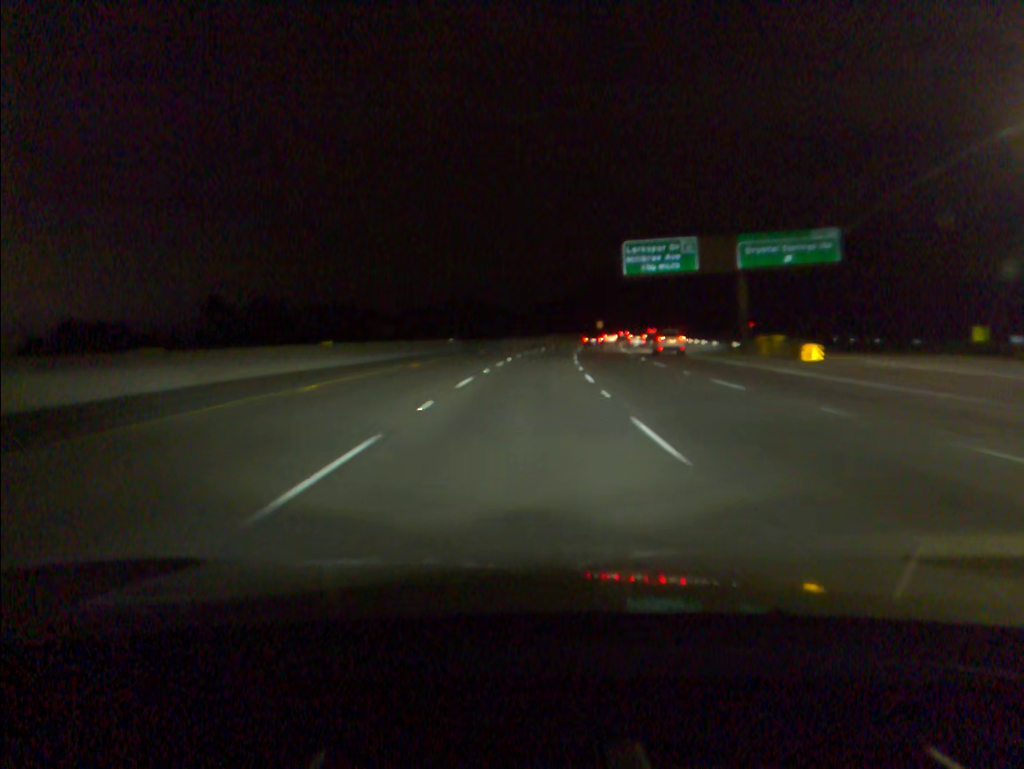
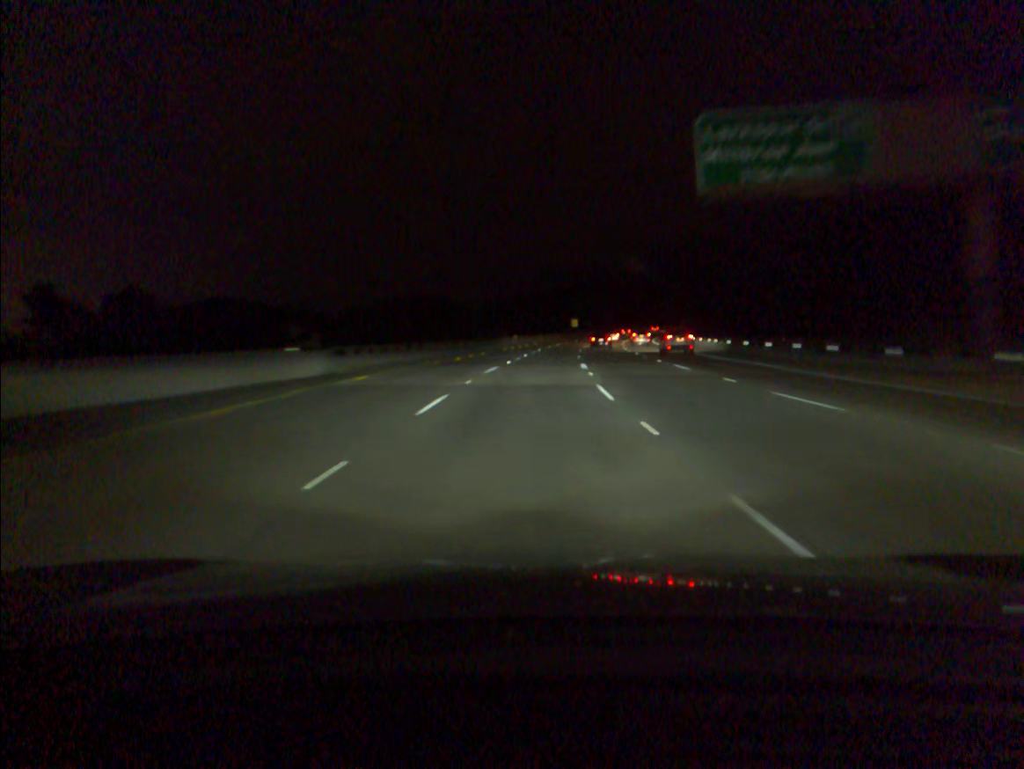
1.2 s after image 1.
(+0.8, +35.0) m; +3°
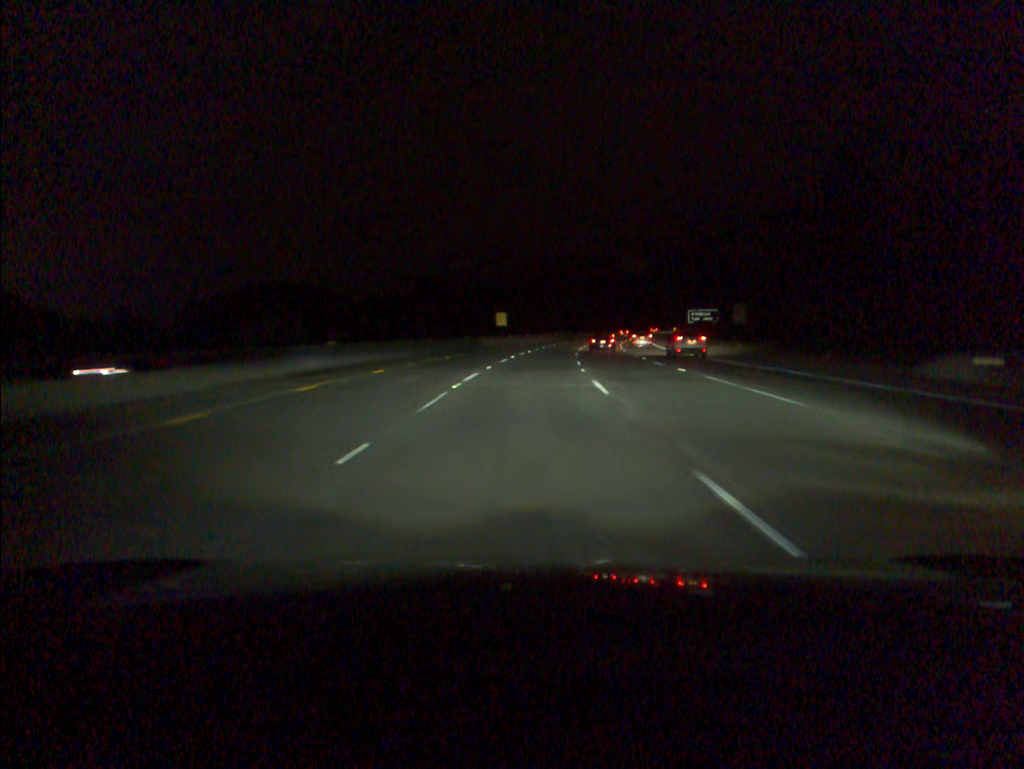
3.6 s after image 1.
(+3.7, +70.3) m; +6°
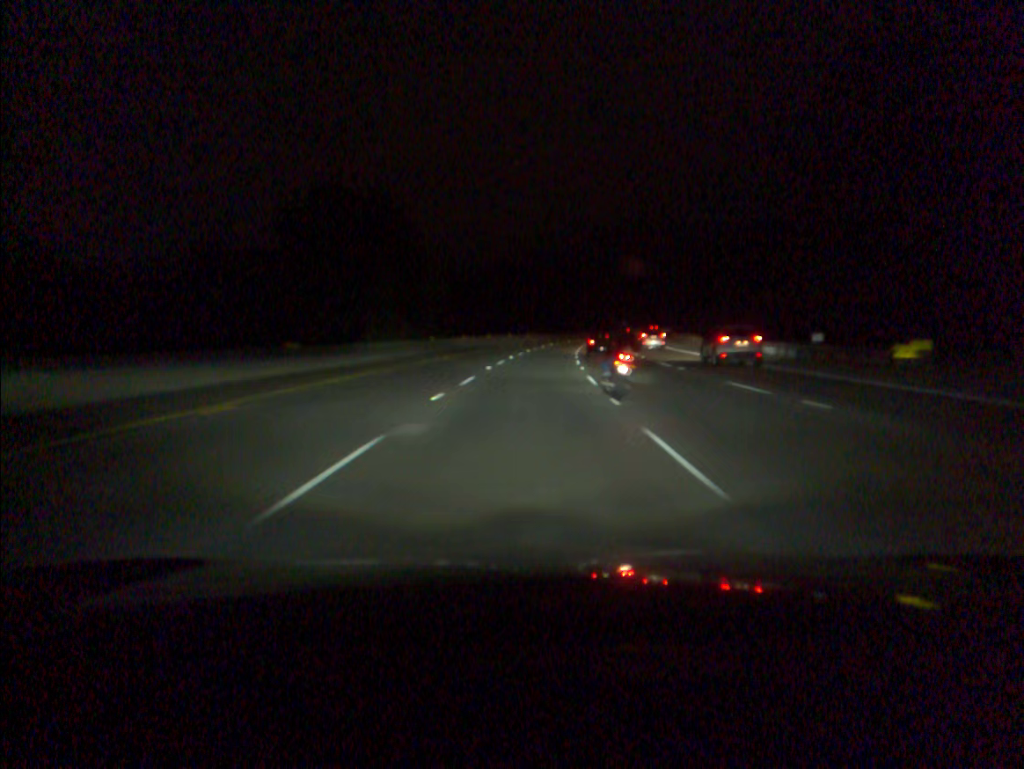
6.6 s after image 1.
(+5.5, +87.6) m; +7°
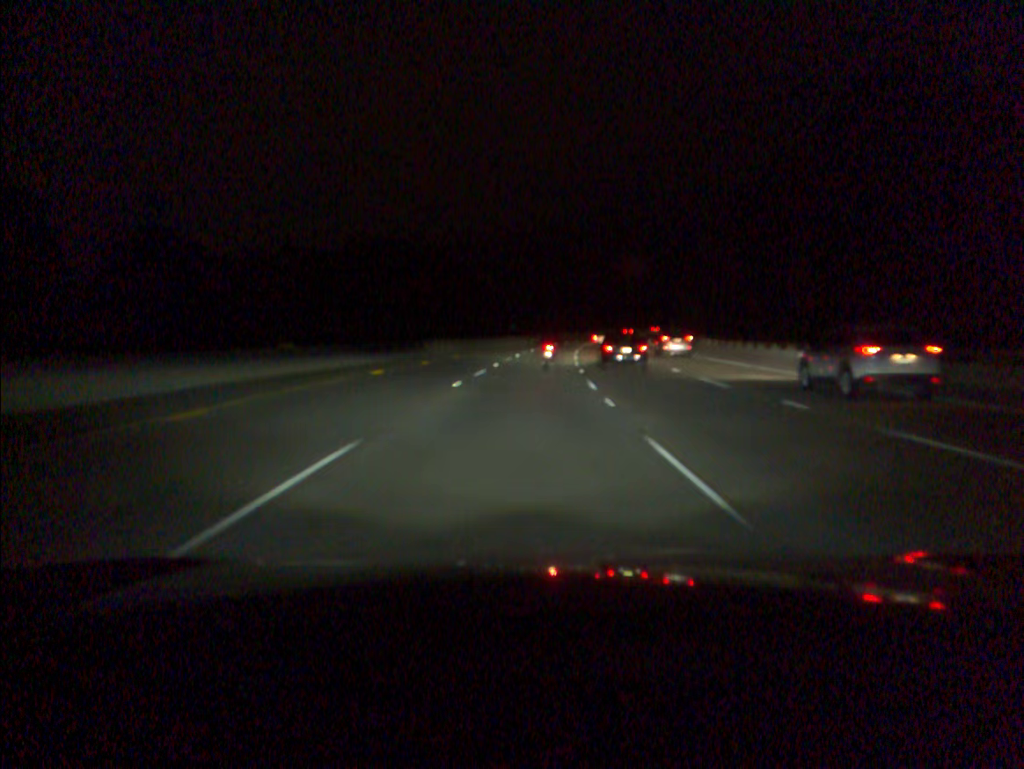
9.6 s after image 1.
(+5.6, +87.5) m; +7°
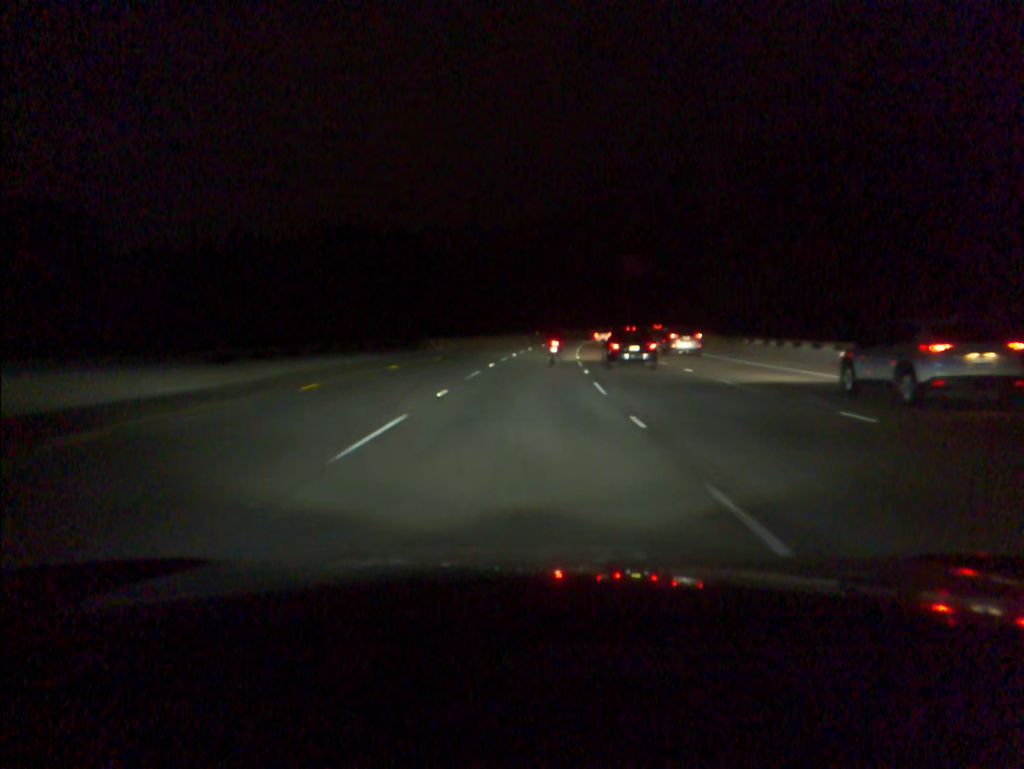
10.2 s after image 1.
(+0.2, +17.5) m; +1°
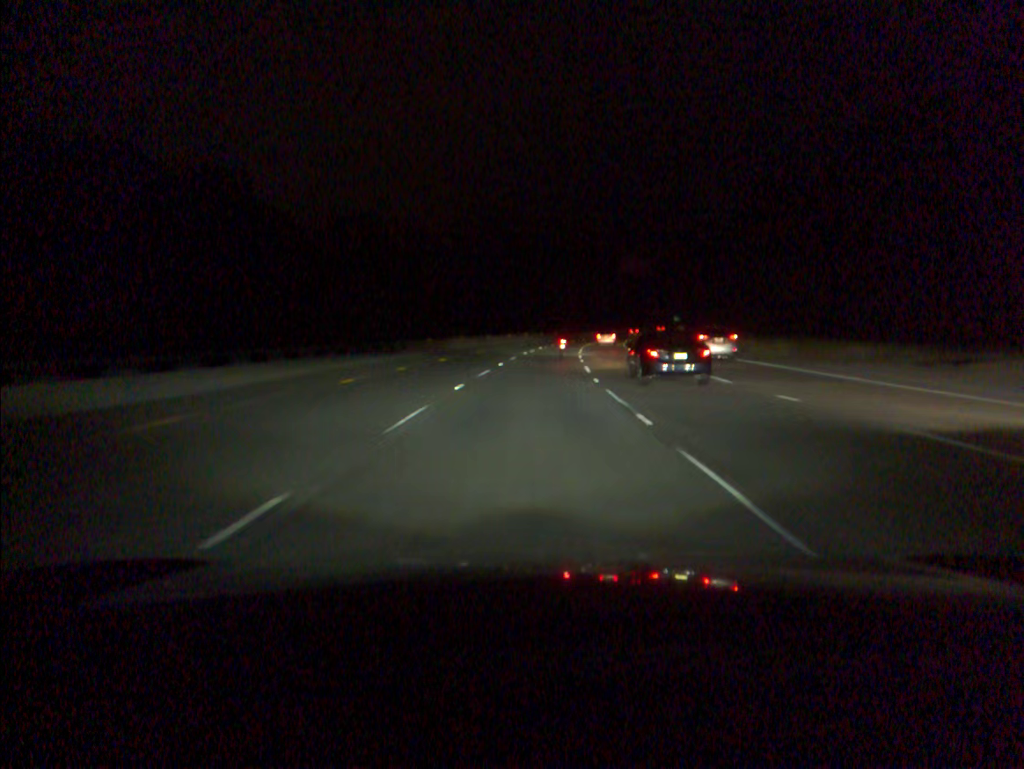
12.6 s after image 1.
(+3.4, +70.2) m; +6°
